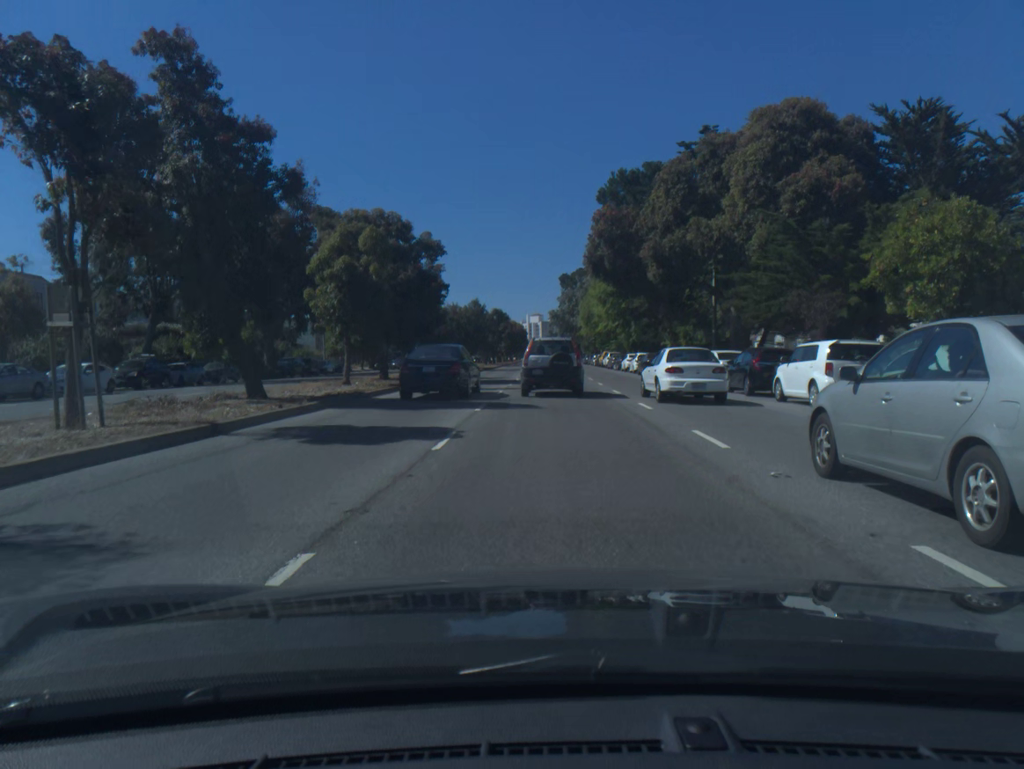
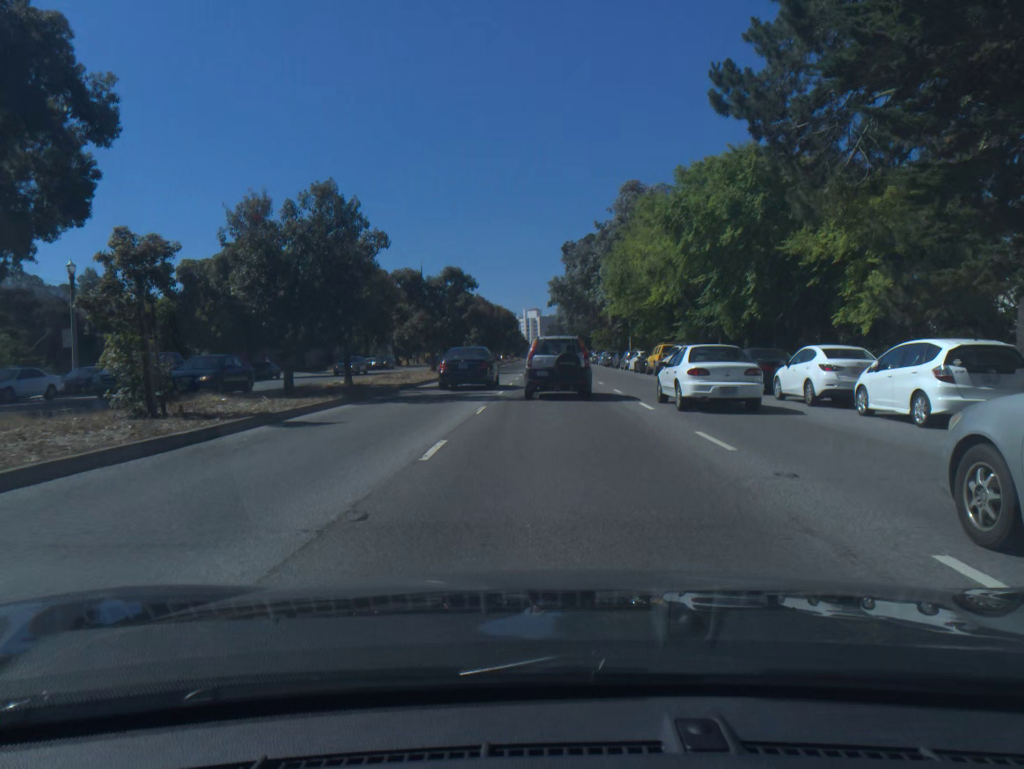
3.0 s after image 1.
(-0.1, +43.7) m; 0°
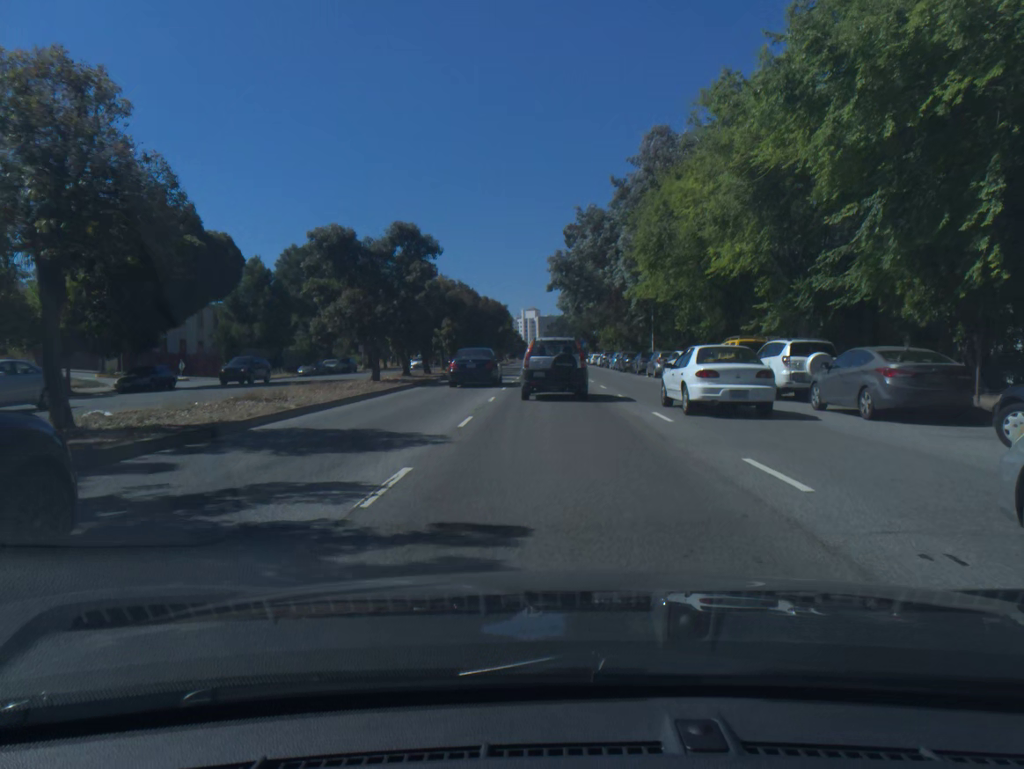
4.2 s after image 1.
(0.0, +17.4) m; 0°
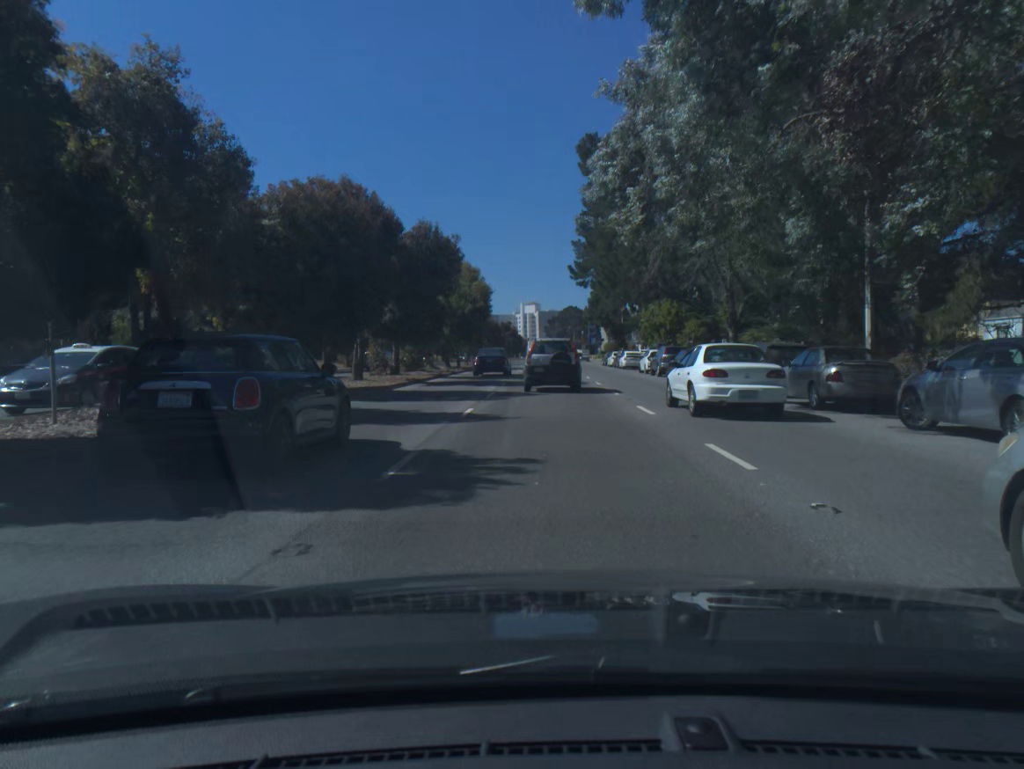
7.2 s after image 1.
(0.0, +42.0) m; 0°
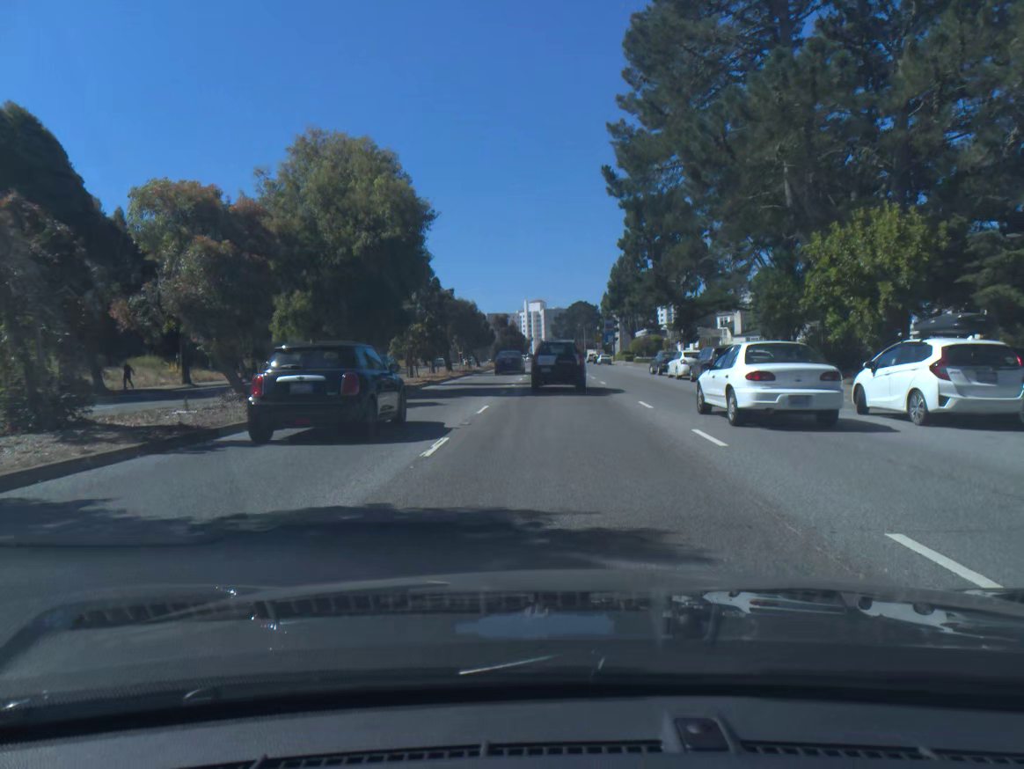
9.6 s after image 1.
(0.0, +34.4) m; 0°
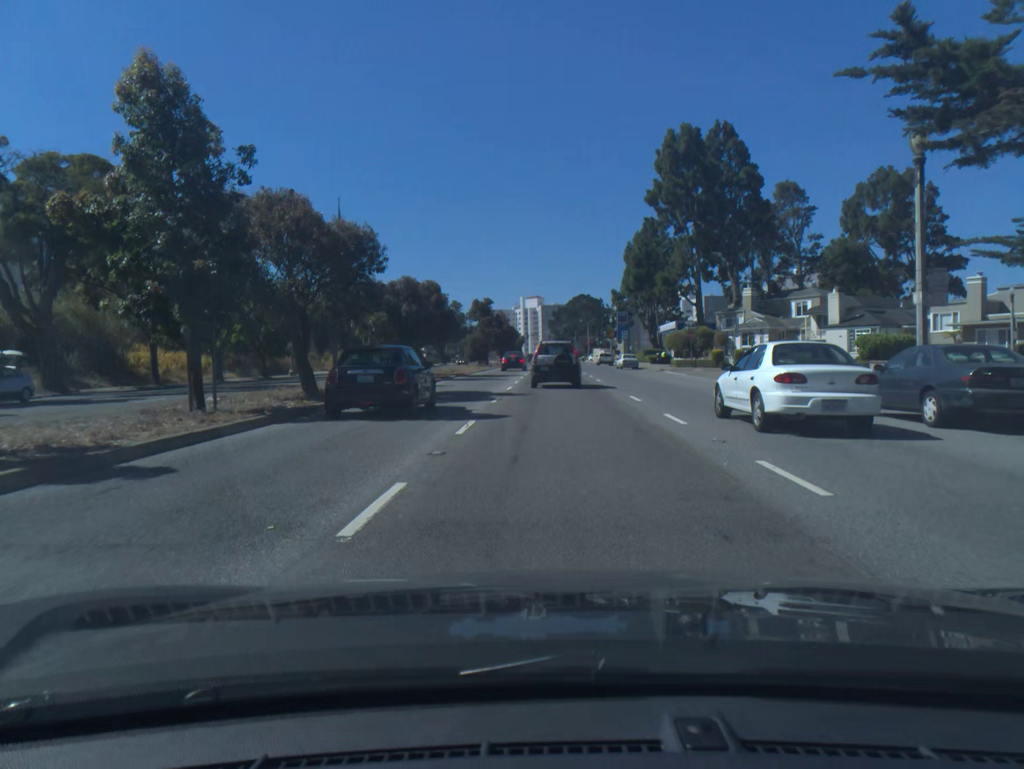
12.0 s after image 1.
(+0.1, +33.0) m; 0°
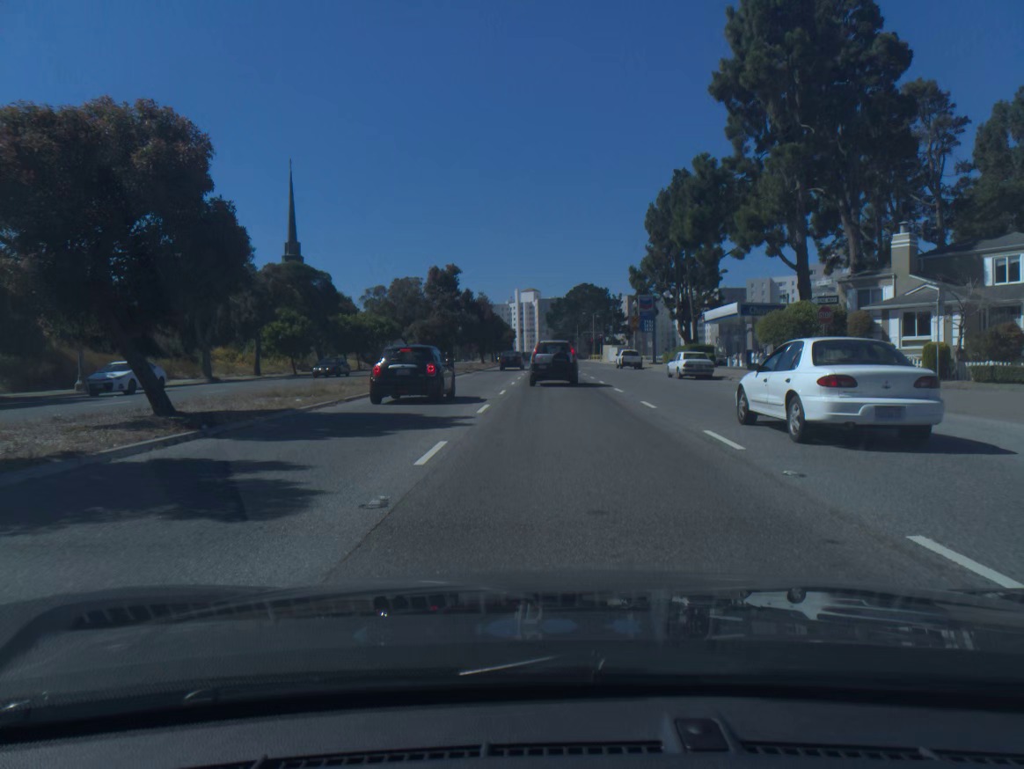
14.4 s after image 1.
(+0.1, +32.1) m; 0°
